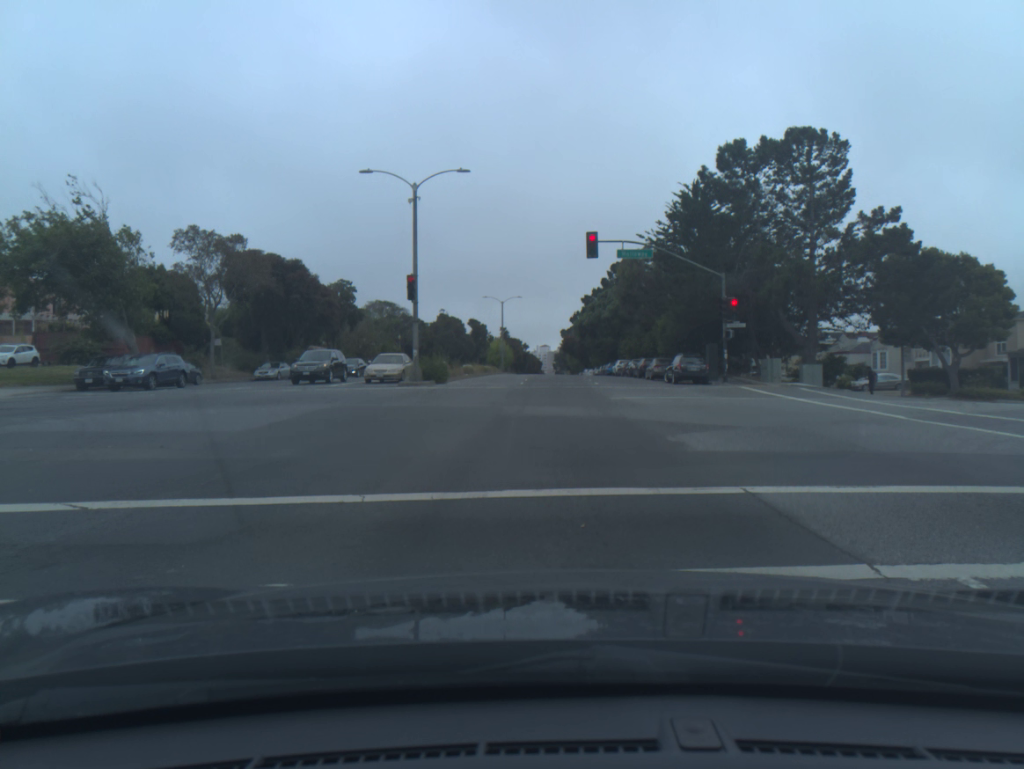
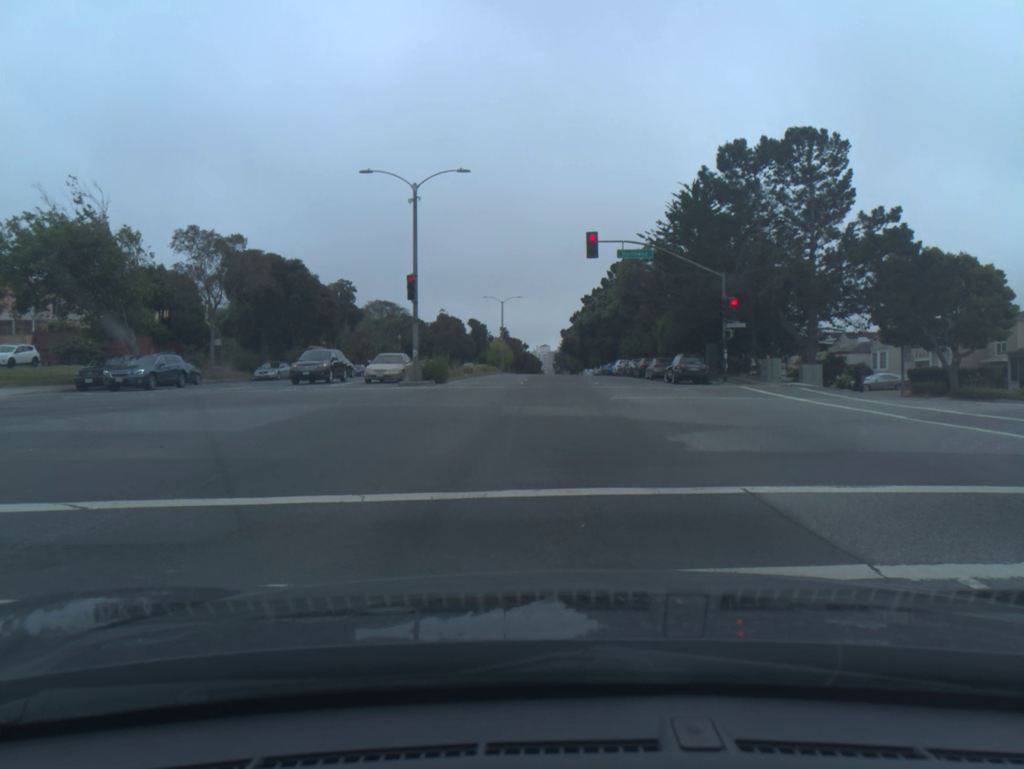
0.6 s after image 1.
(0.0, 0.0) m; 0°
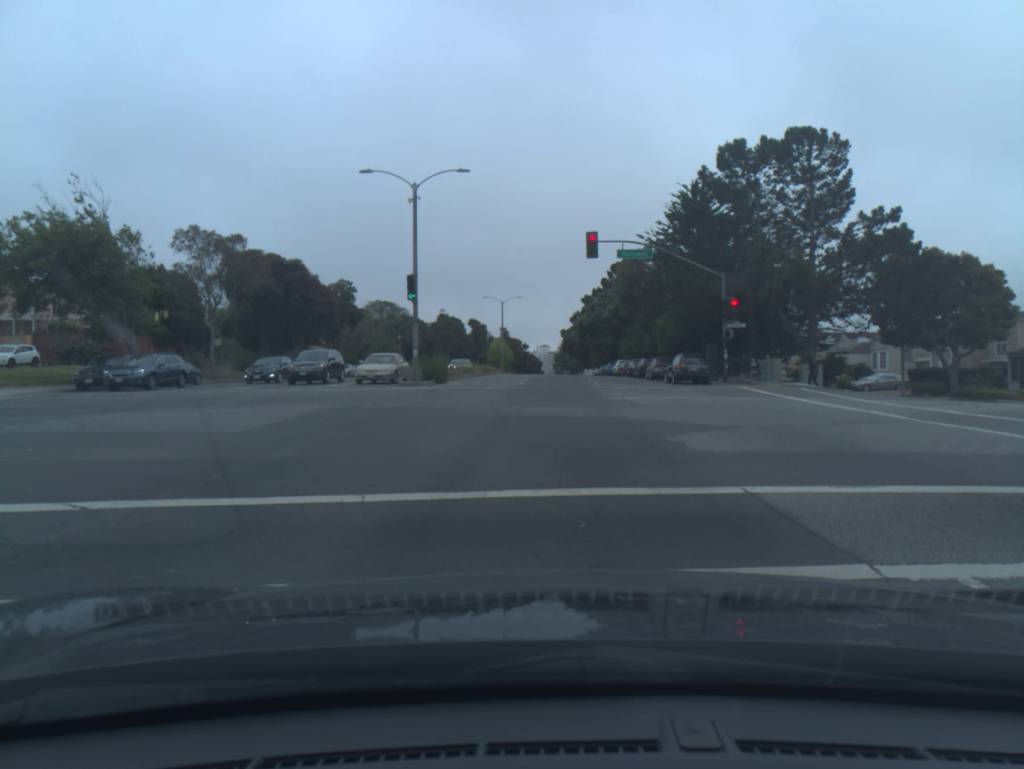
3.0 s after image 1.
(0.0, +0.1) m; 0°
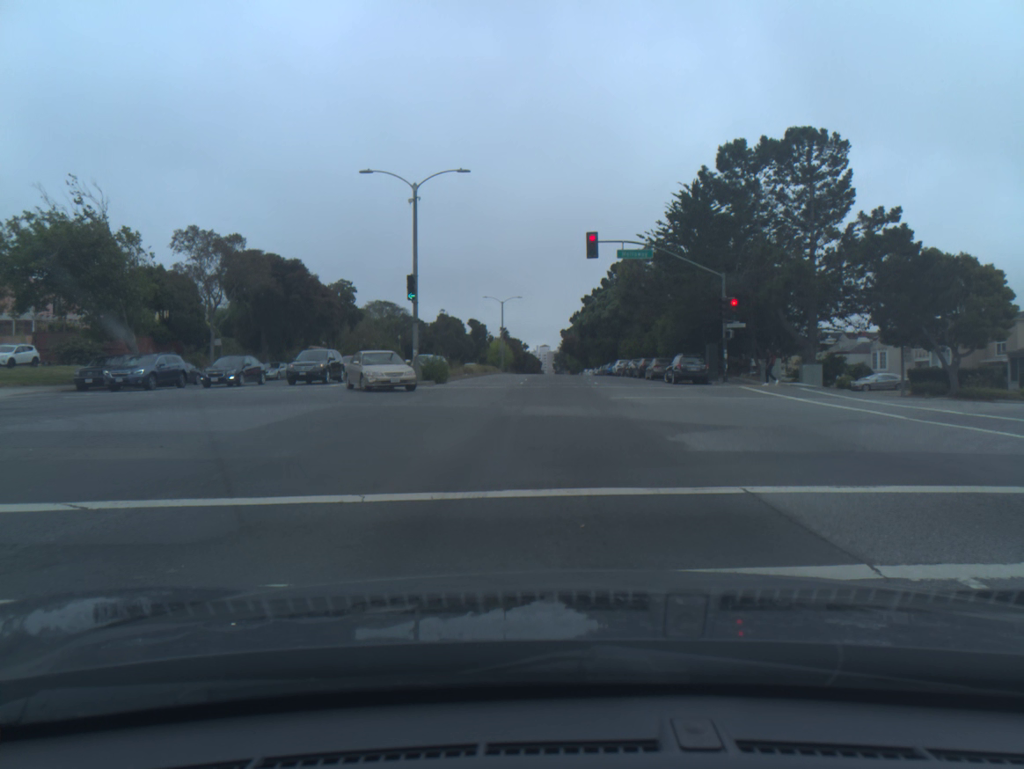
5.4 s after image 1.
(0.0, 0.0) m; 0°
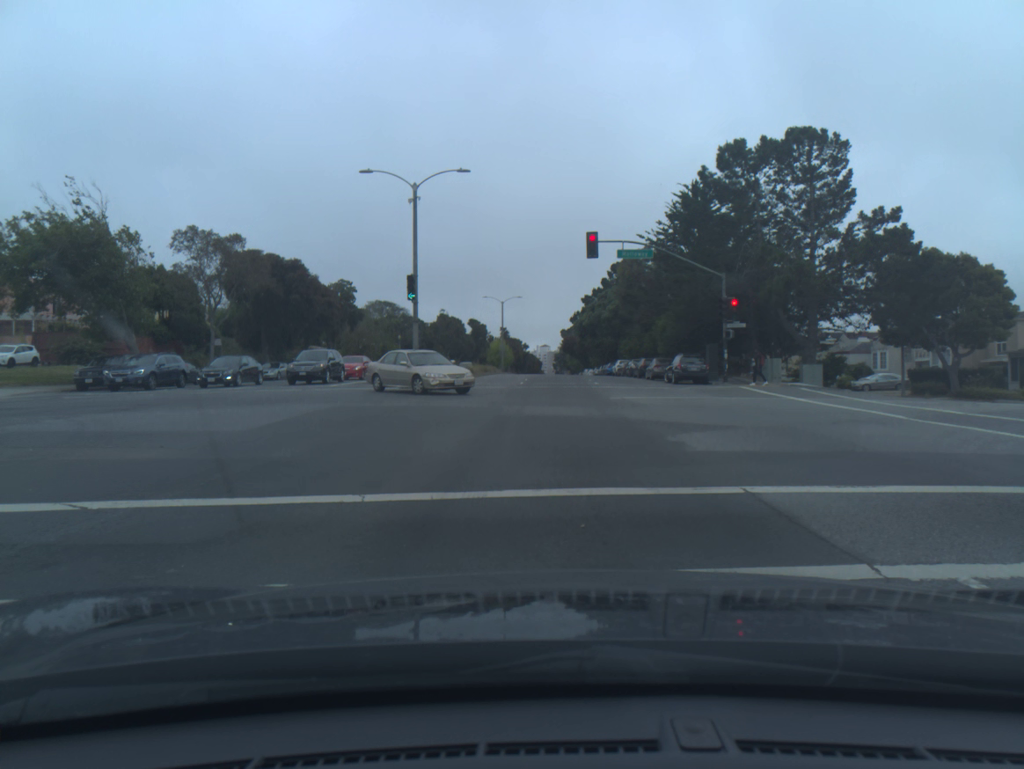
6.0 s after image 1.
(0.0, 0.0) m; 0°
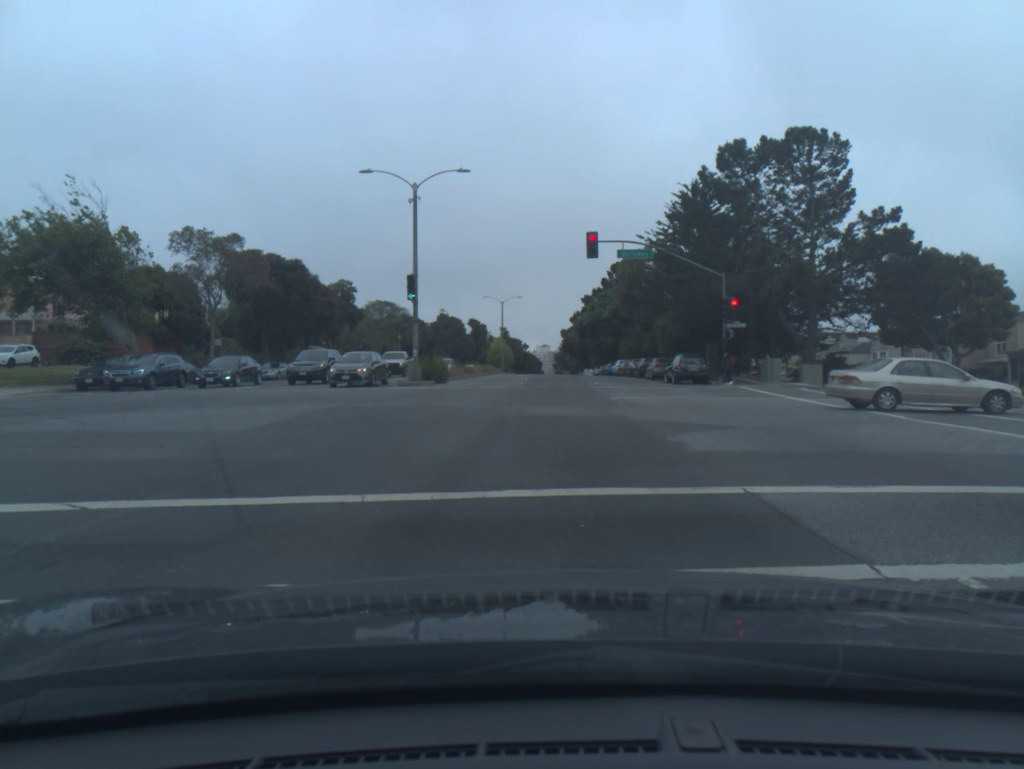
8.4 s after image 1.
(+0.1, -0.1) m; 0°
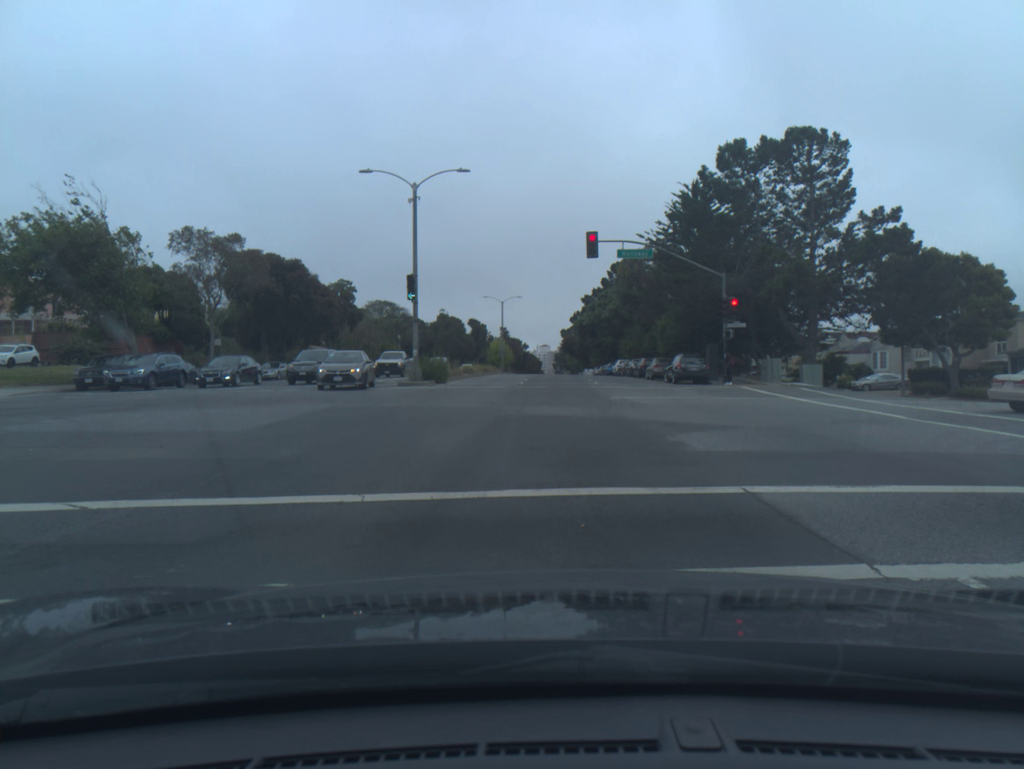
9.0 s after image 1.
(0.0, 0.0) m; 0°
